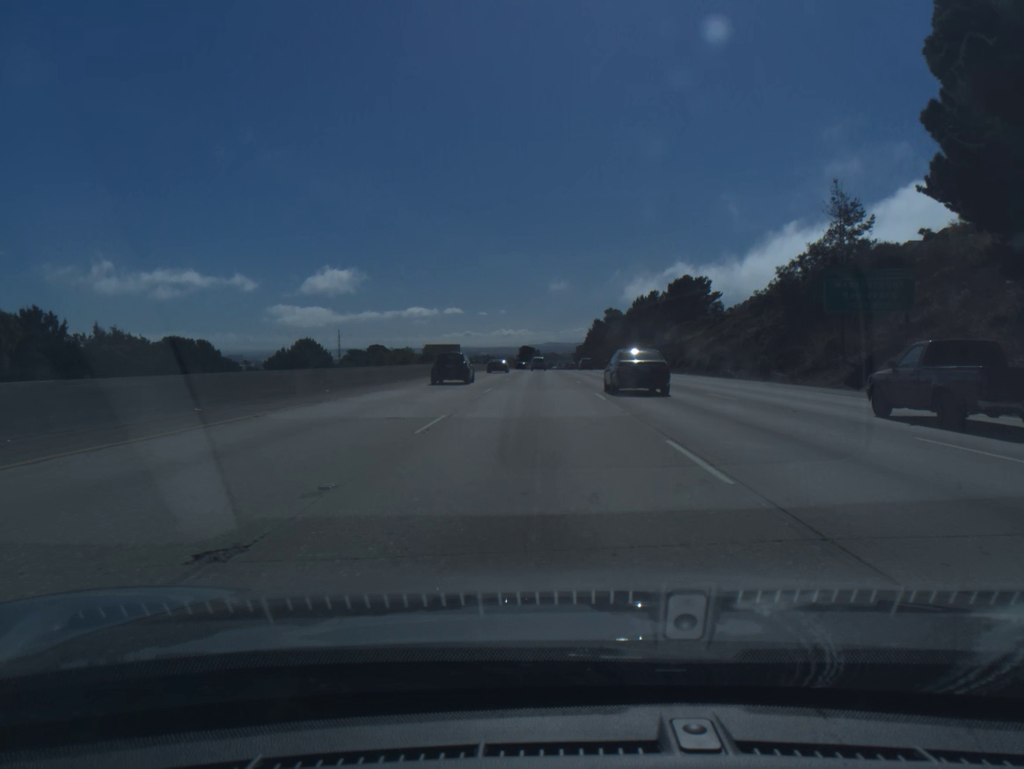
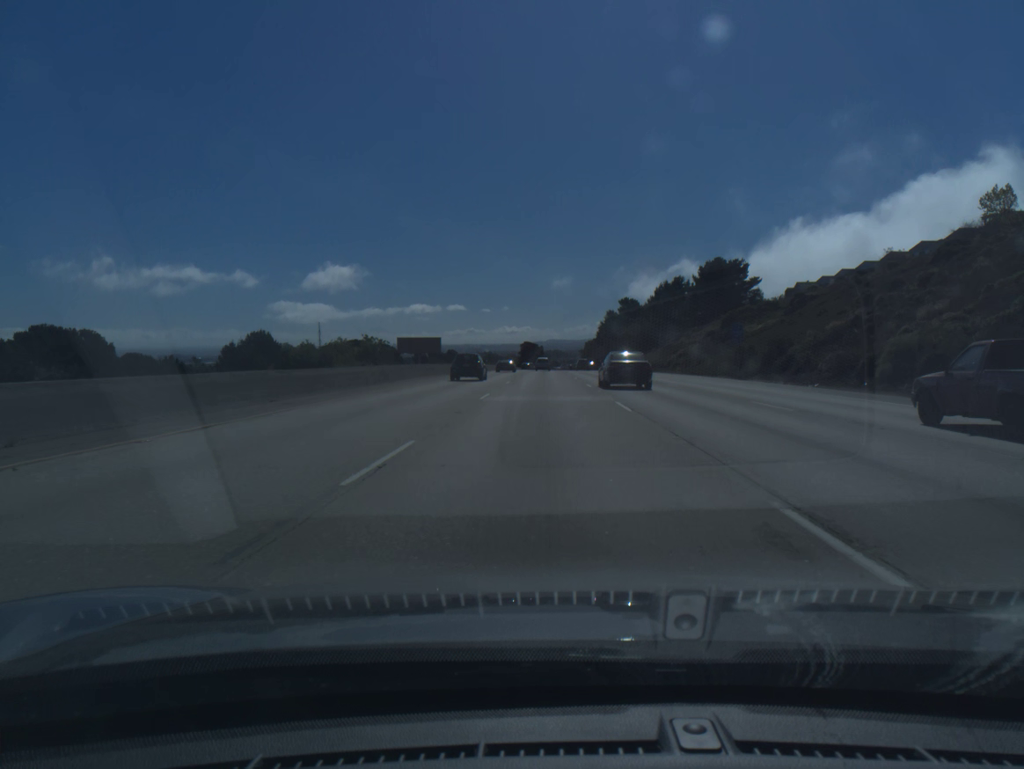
(-0.1, +34.1) m; 0°
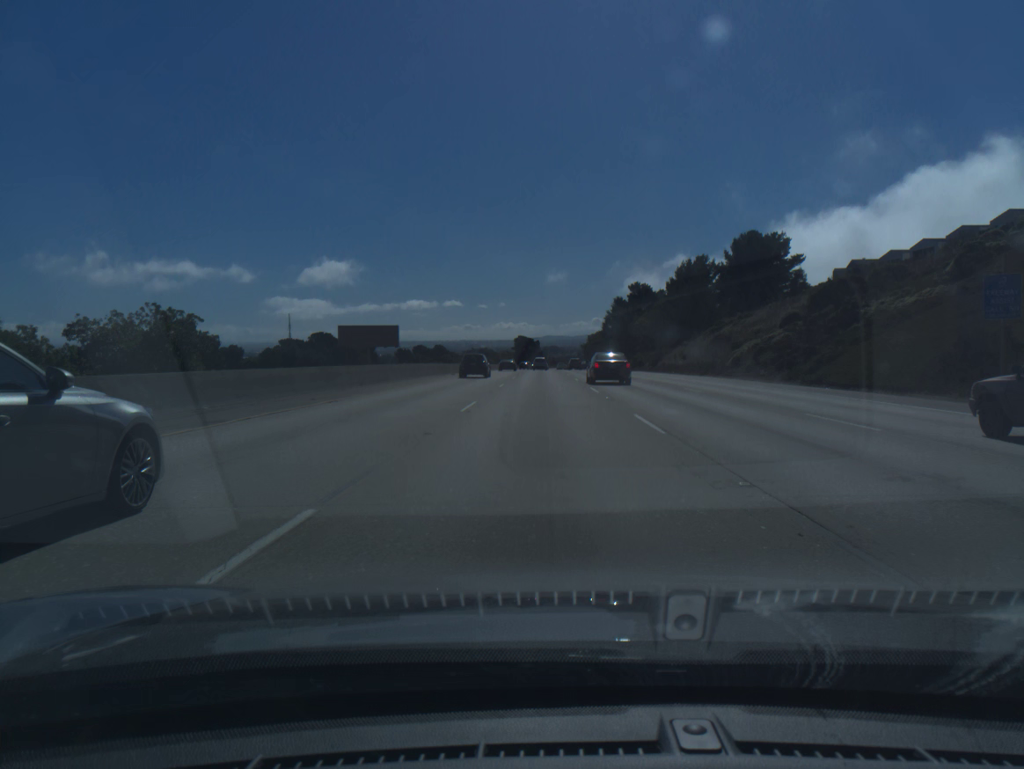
(+0.1, +34.1) m; 0°
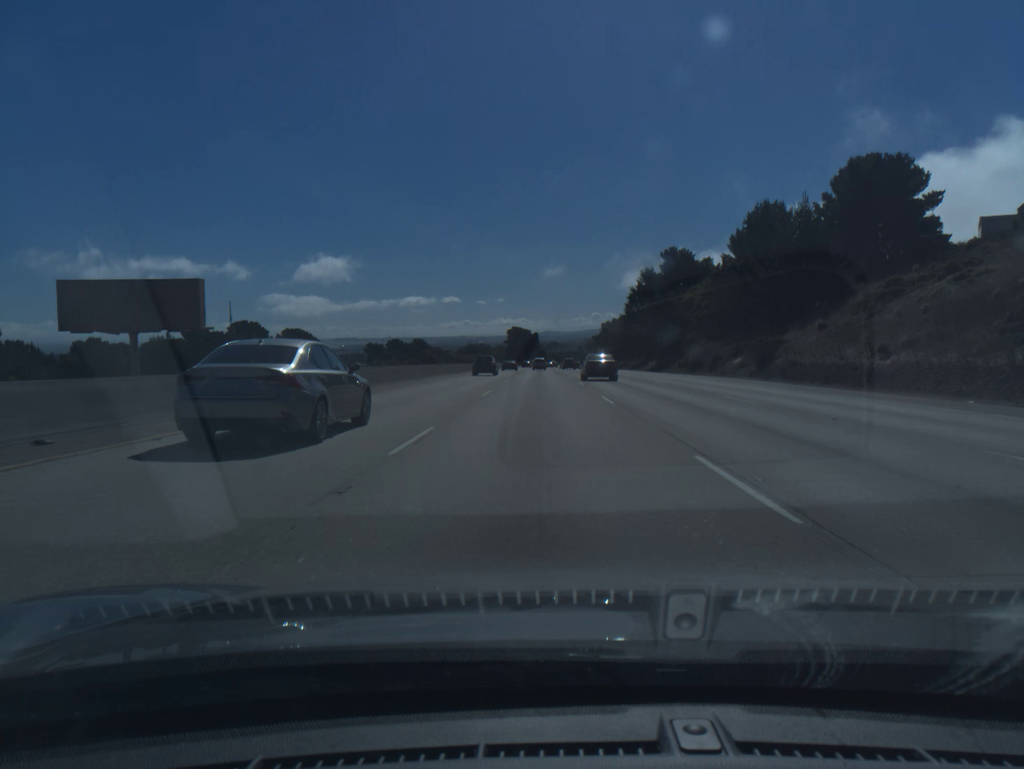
(+0.2, +51.3) m; 0°
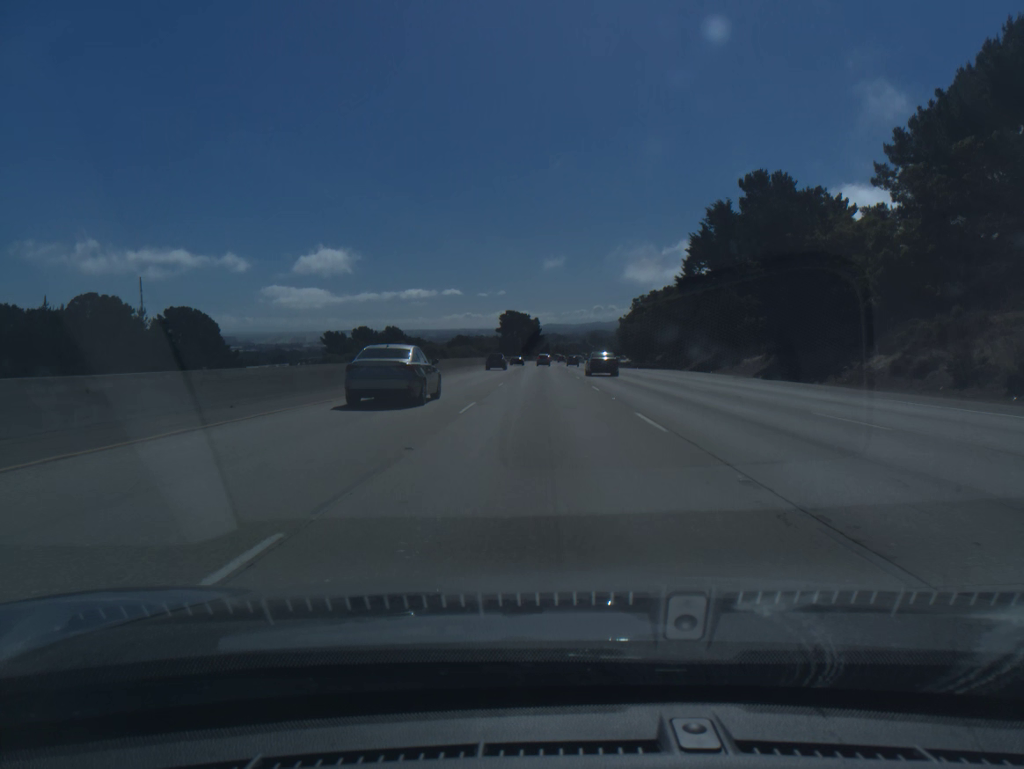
(-0.1, +51.5) m; 0°
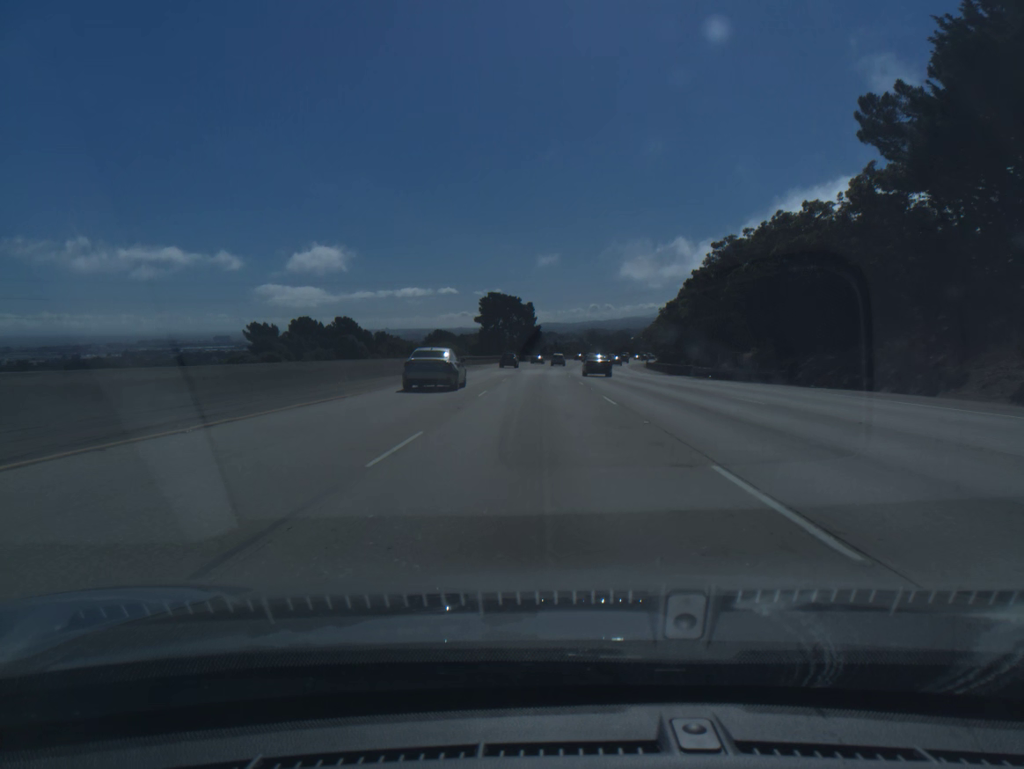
(+0.1, +51.7) m; 0°
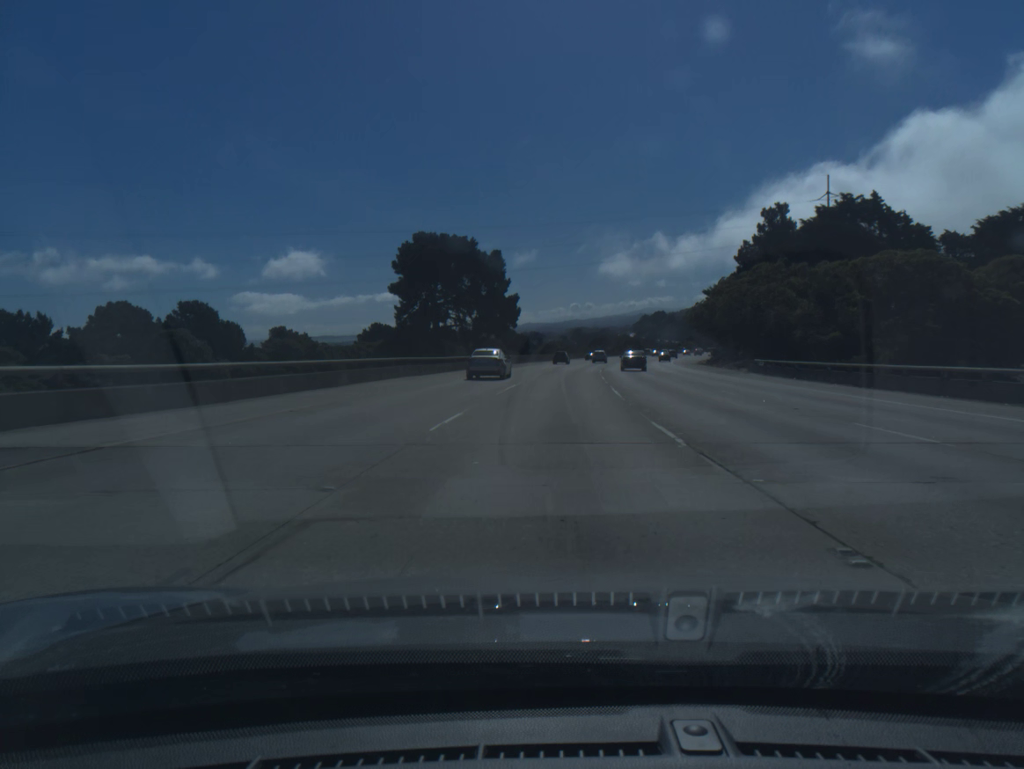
(+0.1, +68.8) m; +1°
